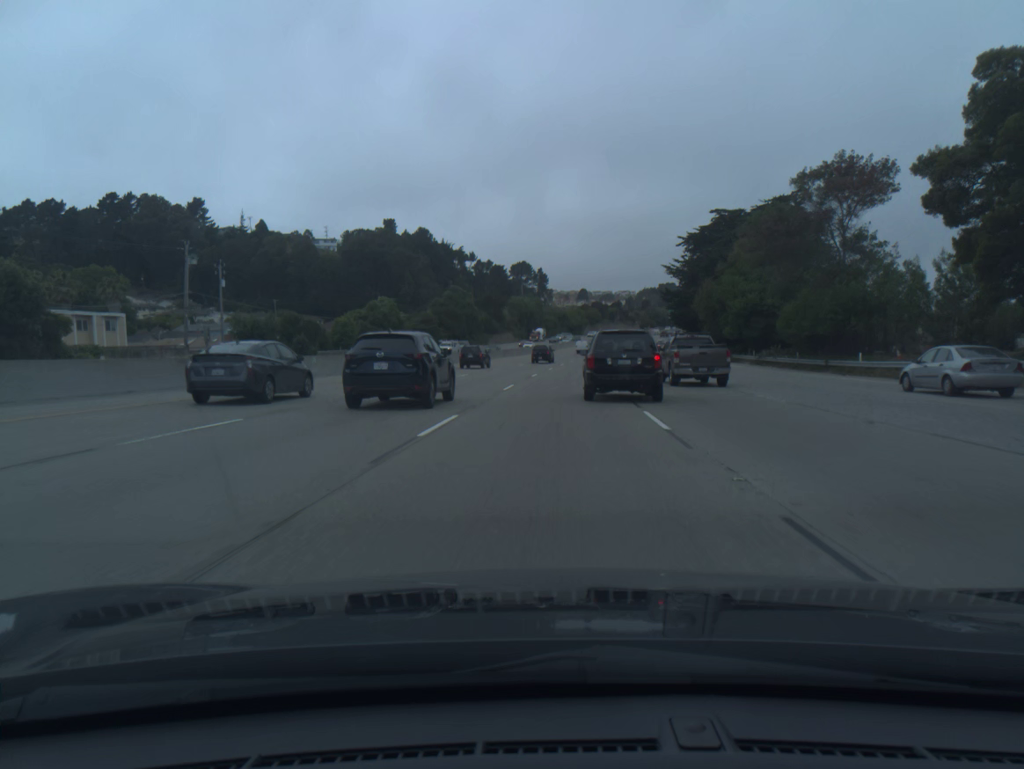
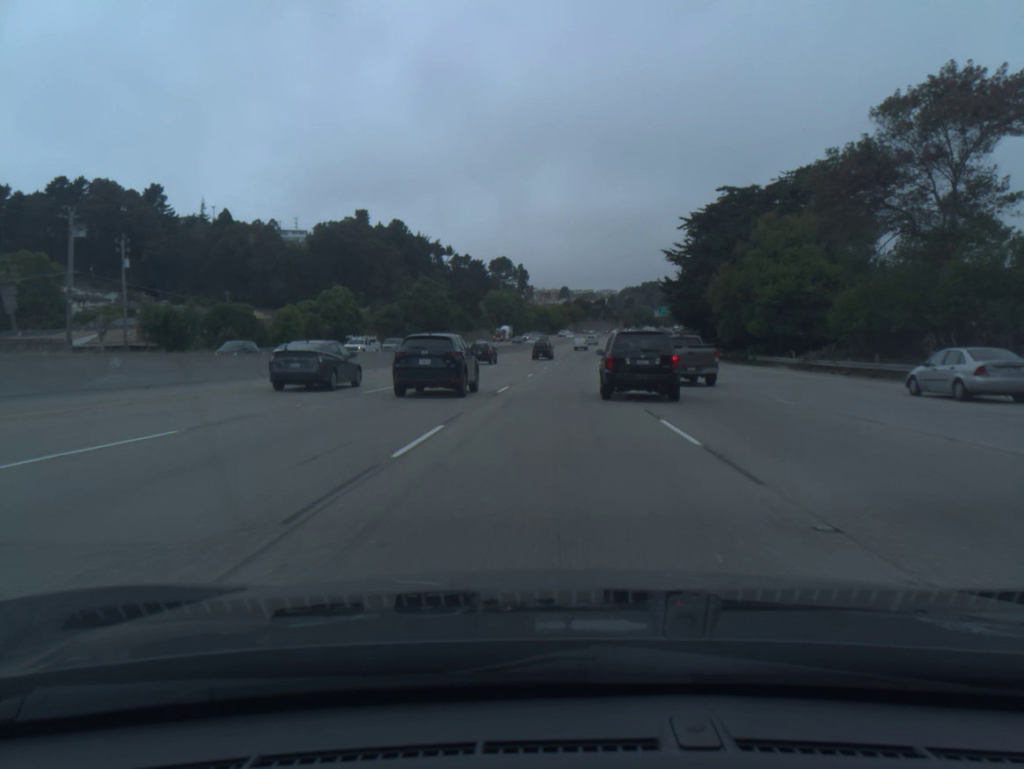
(+0.2, +16.9) m; +1°
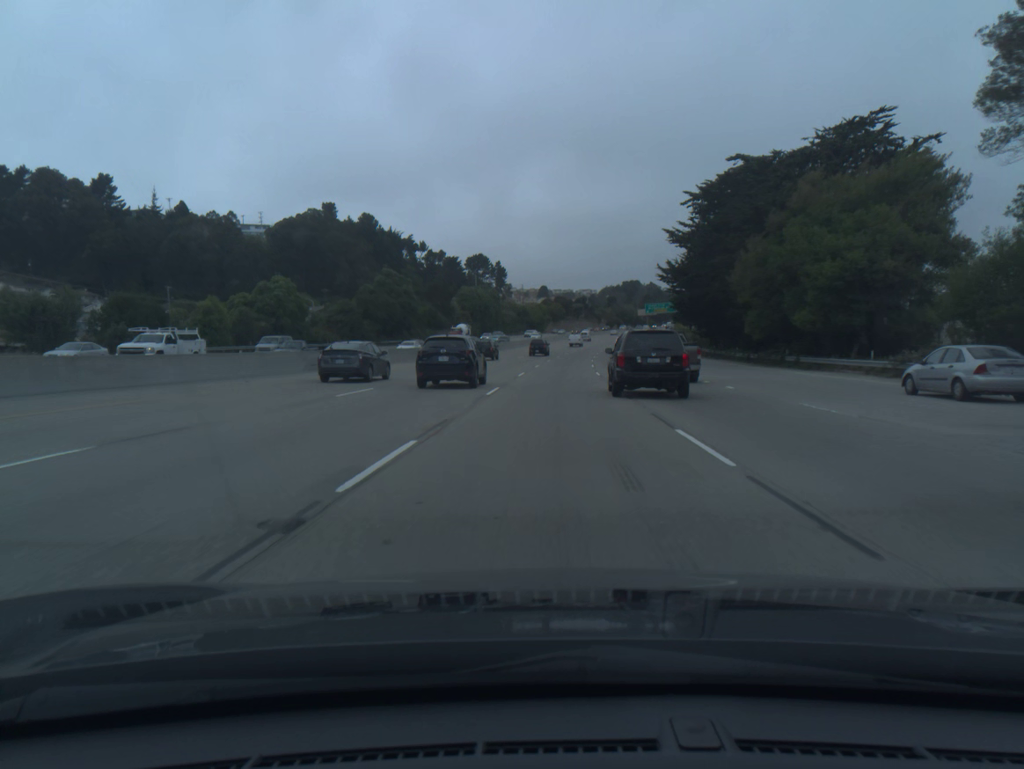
(+0.2, +16.8) m; +1°
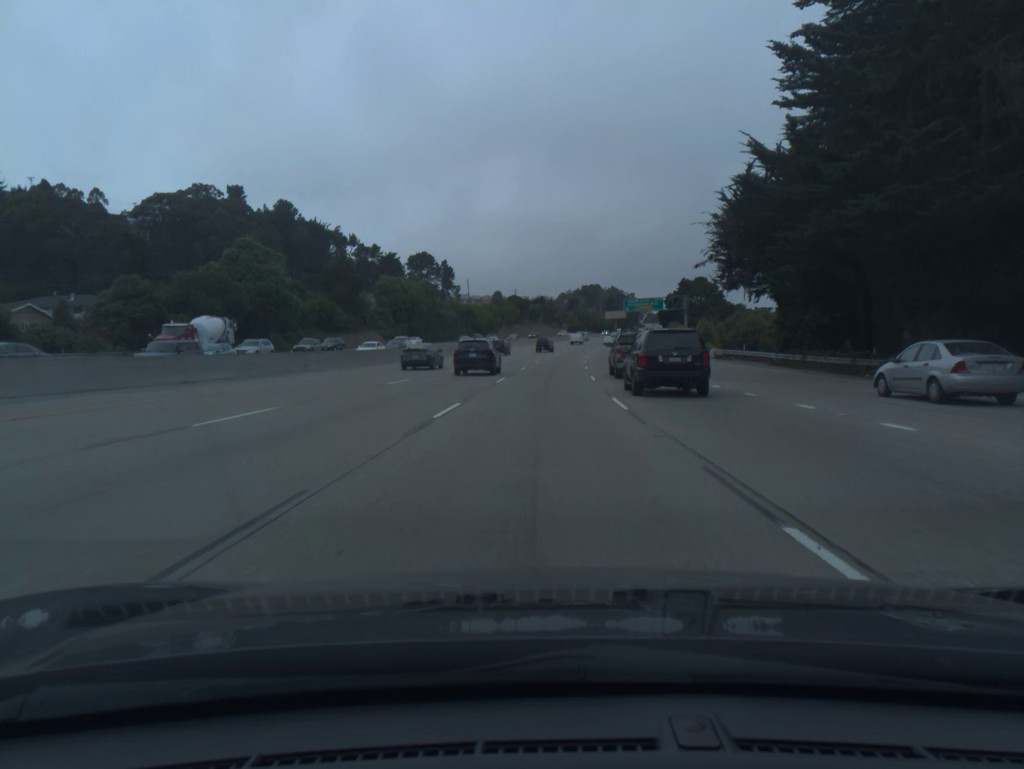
(+1.7, +50.5) m; +3°
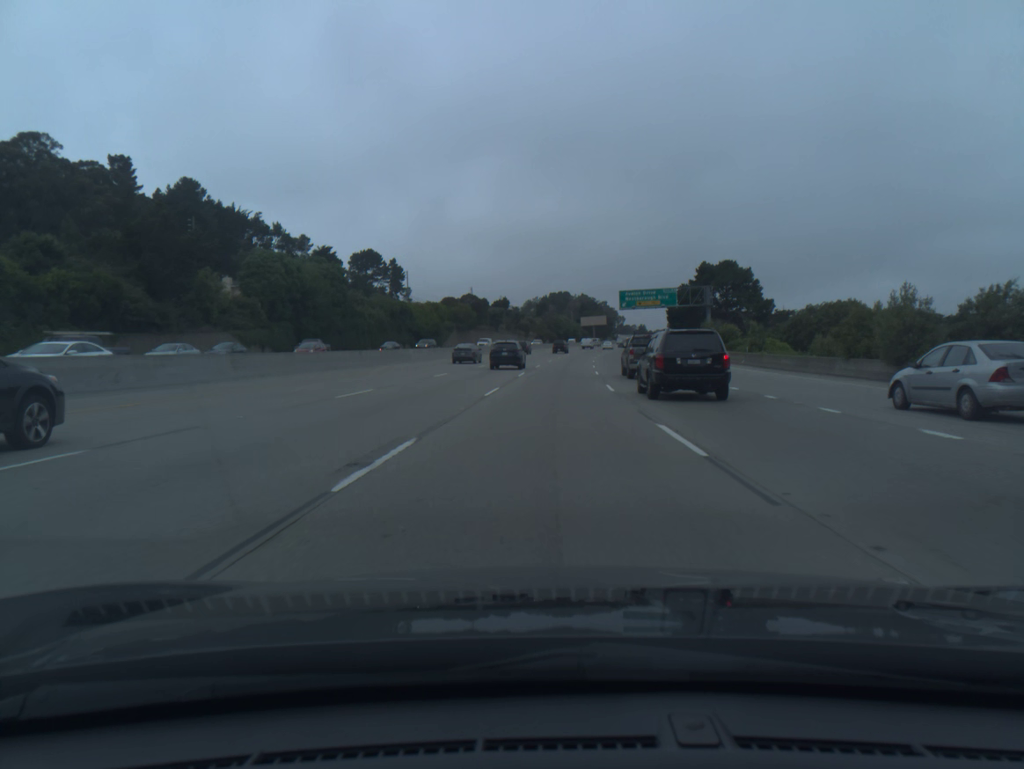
(+0.9, +50.9) m; +2°
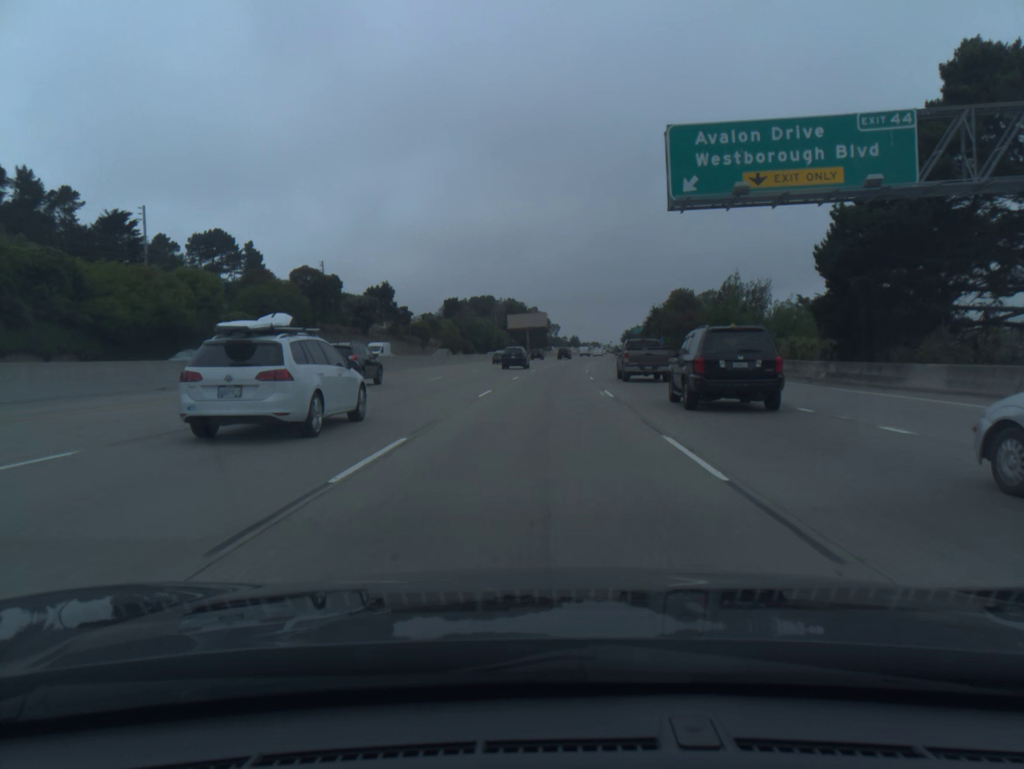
(+4.4, +86.6) m; +5°
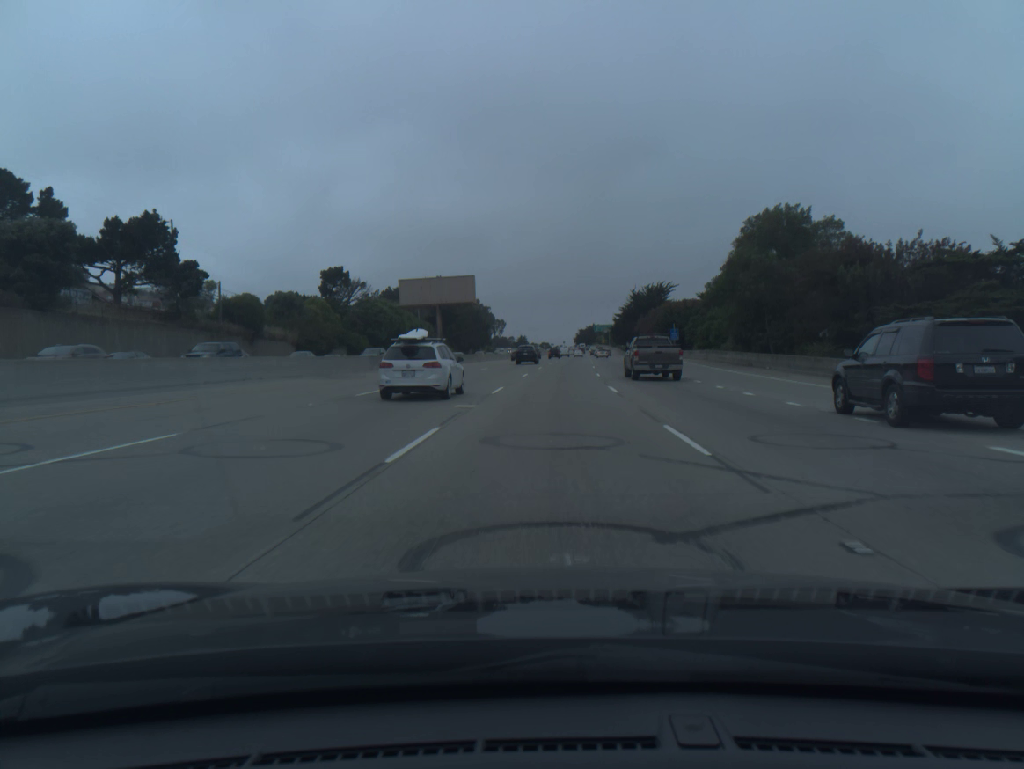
(+2.2, +71.3) m; +4°
